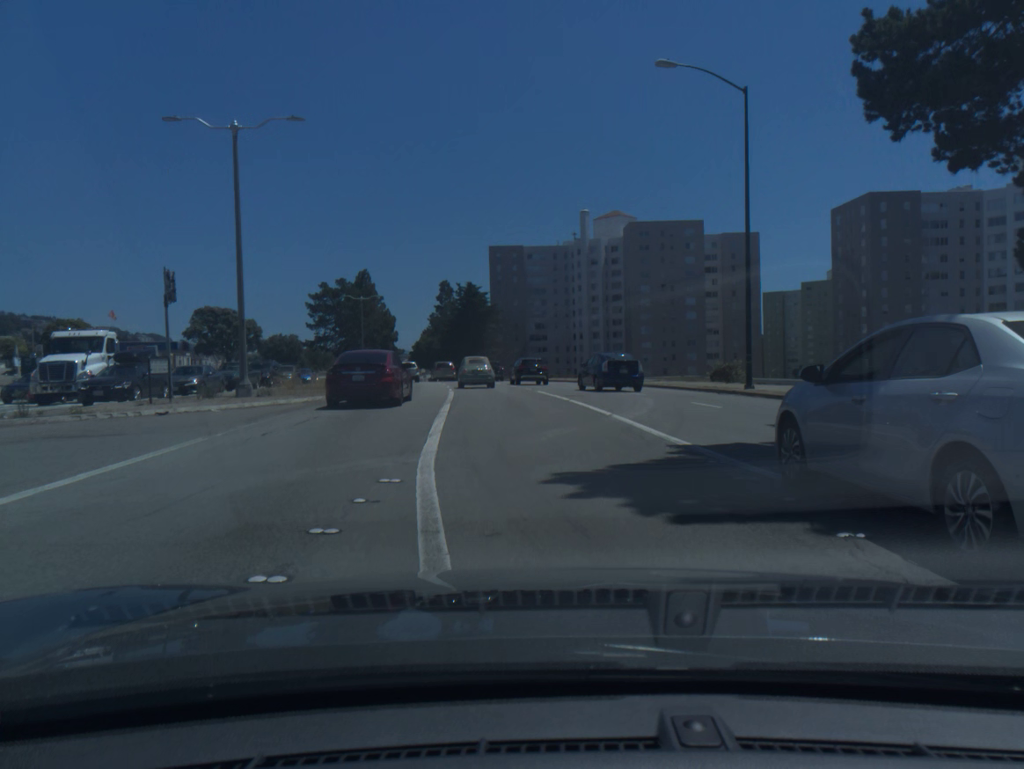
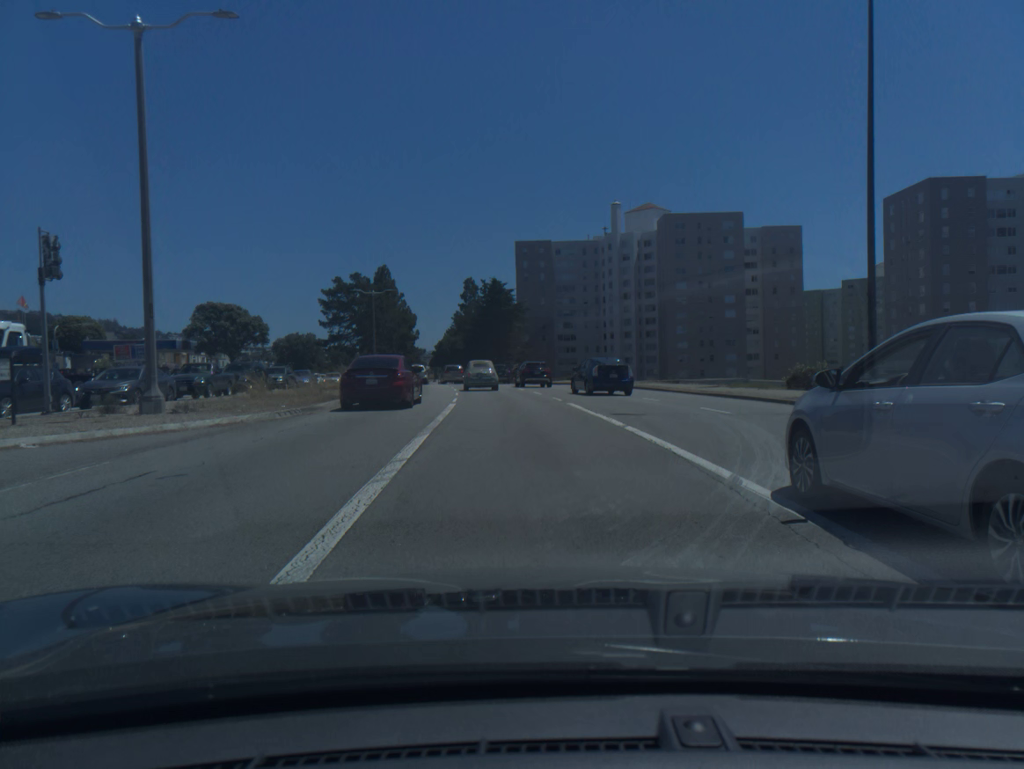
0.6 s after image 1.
(-0.1, +8.2) m; -2°
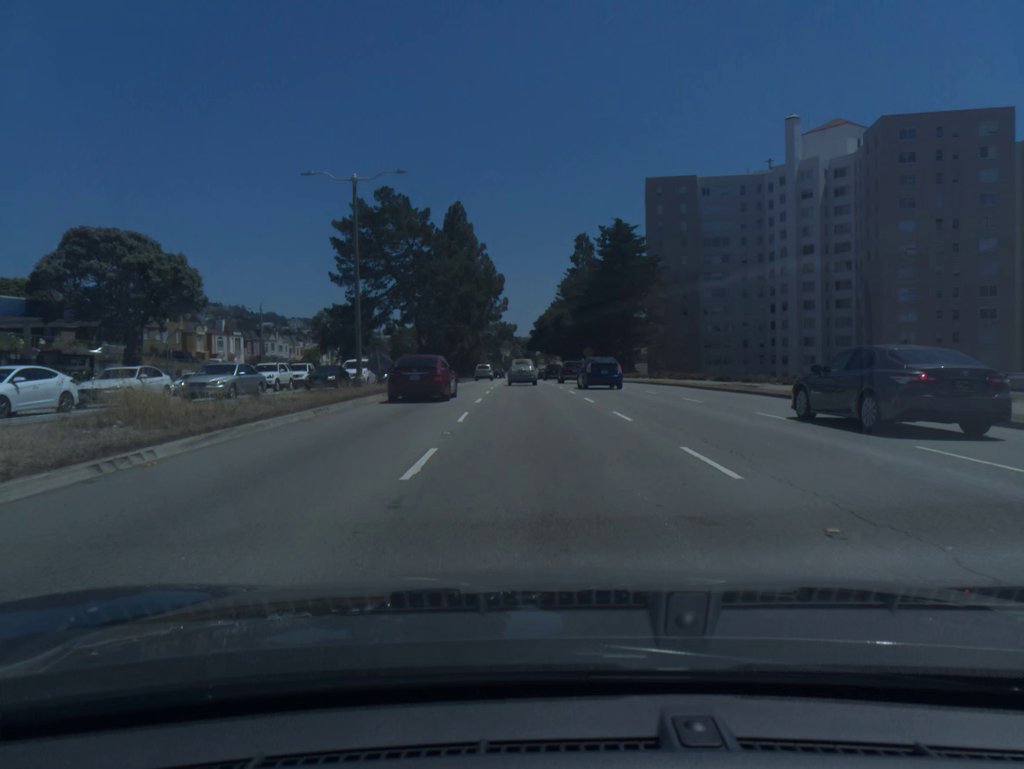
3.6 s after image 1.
(-3.7, +46.1) m; -8°
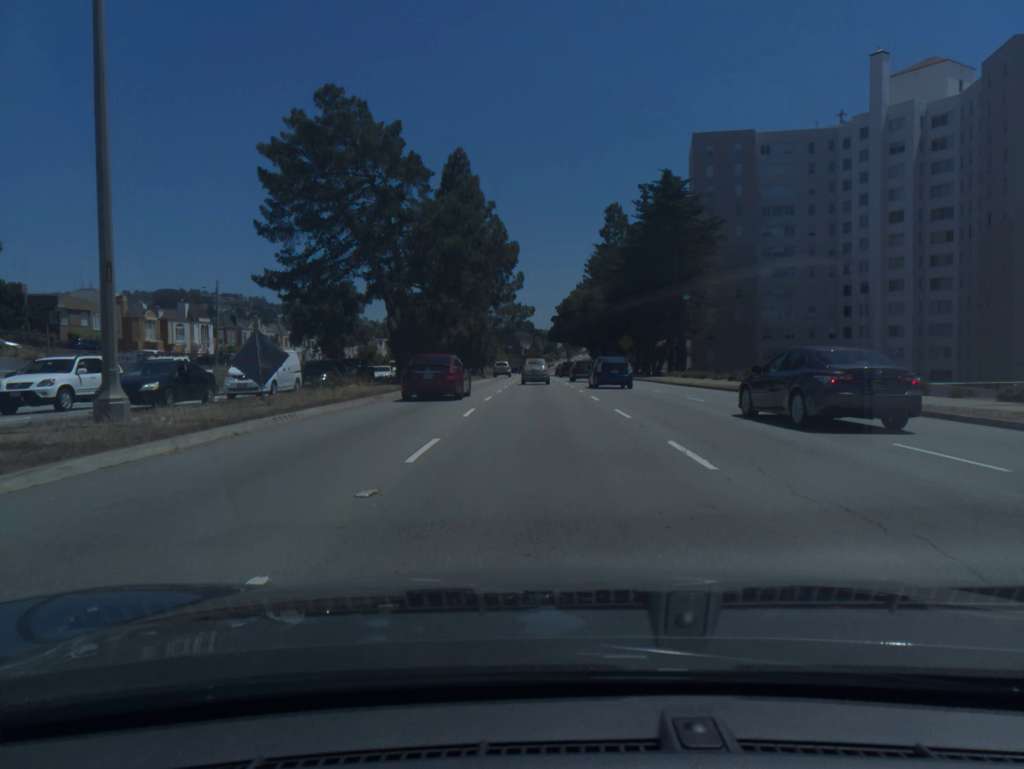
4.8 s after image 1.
(-0.3, +21.2) m; -1°
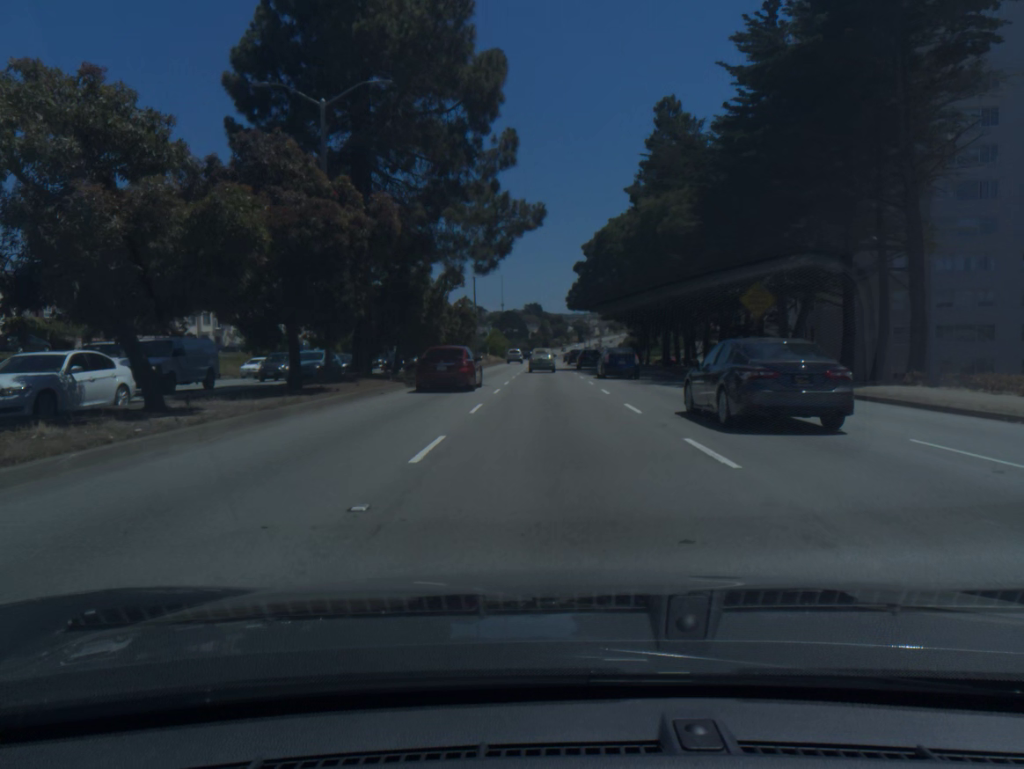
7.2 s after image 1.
(-0.5, +45.1) m; -1°
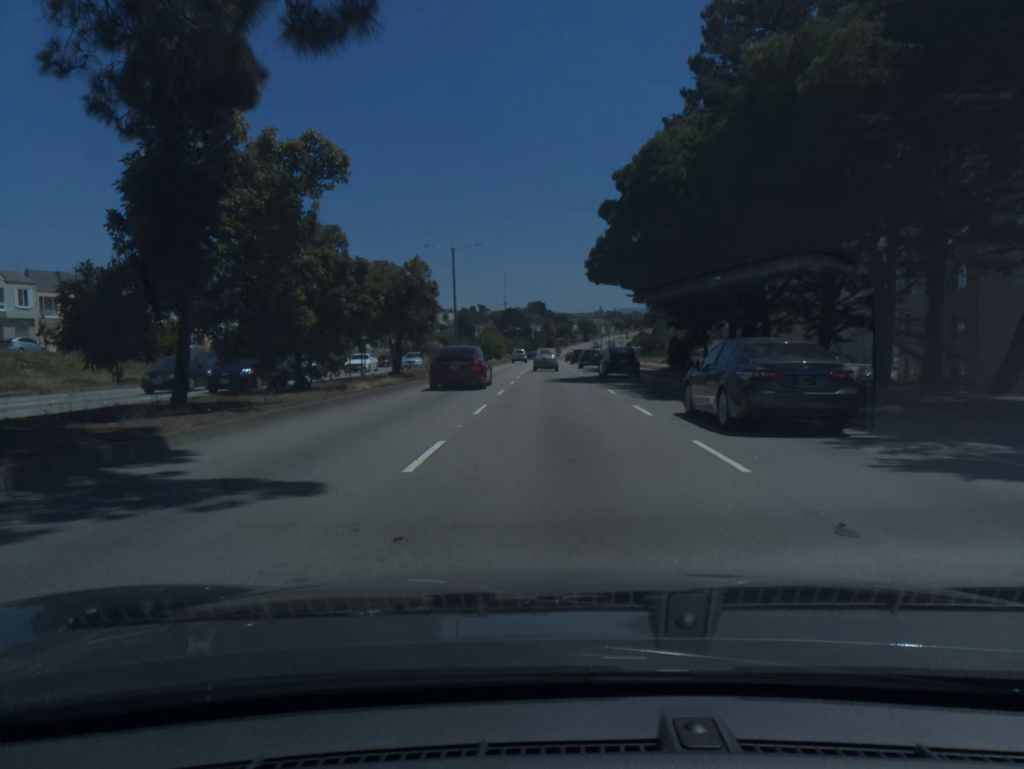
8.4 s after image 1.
(0.0, +22.7) m; 0°
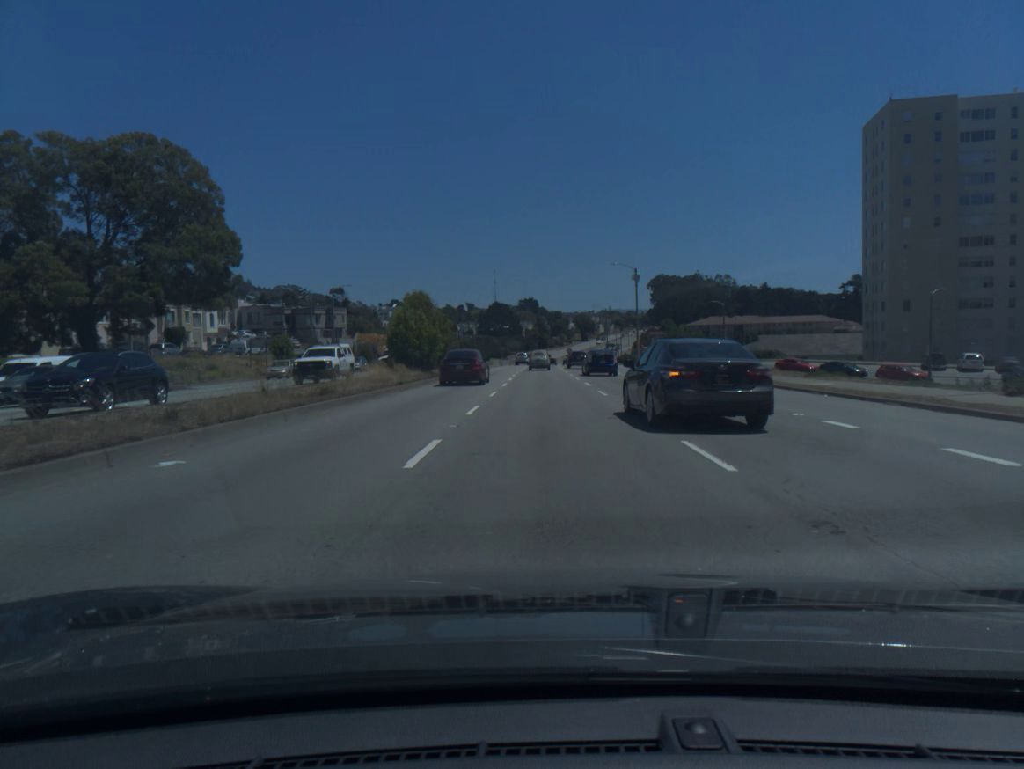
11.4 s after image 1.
(+0.4, +58.9) m; +1°
